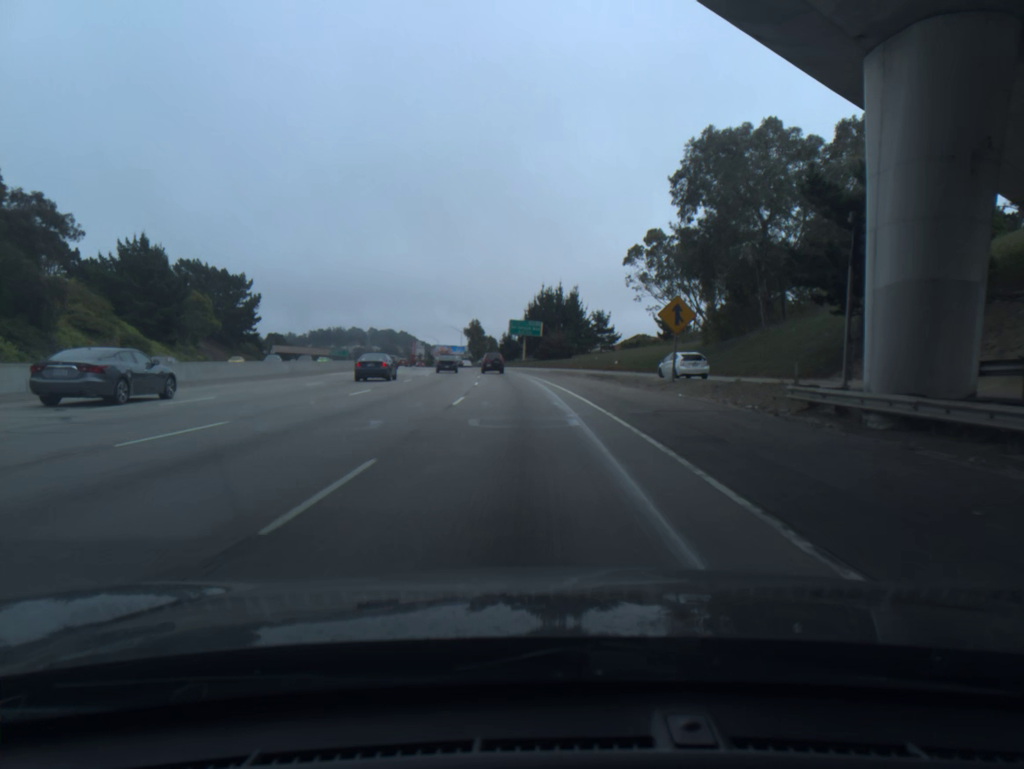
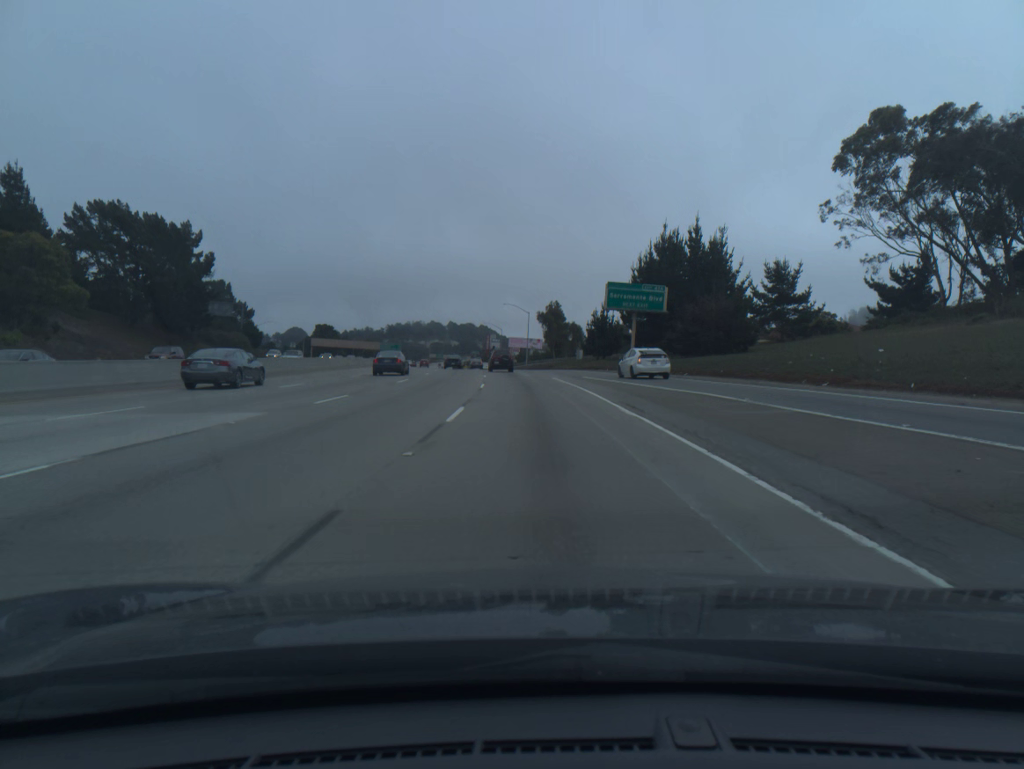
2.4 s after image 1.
(-3.6, +64.5) m; -6°
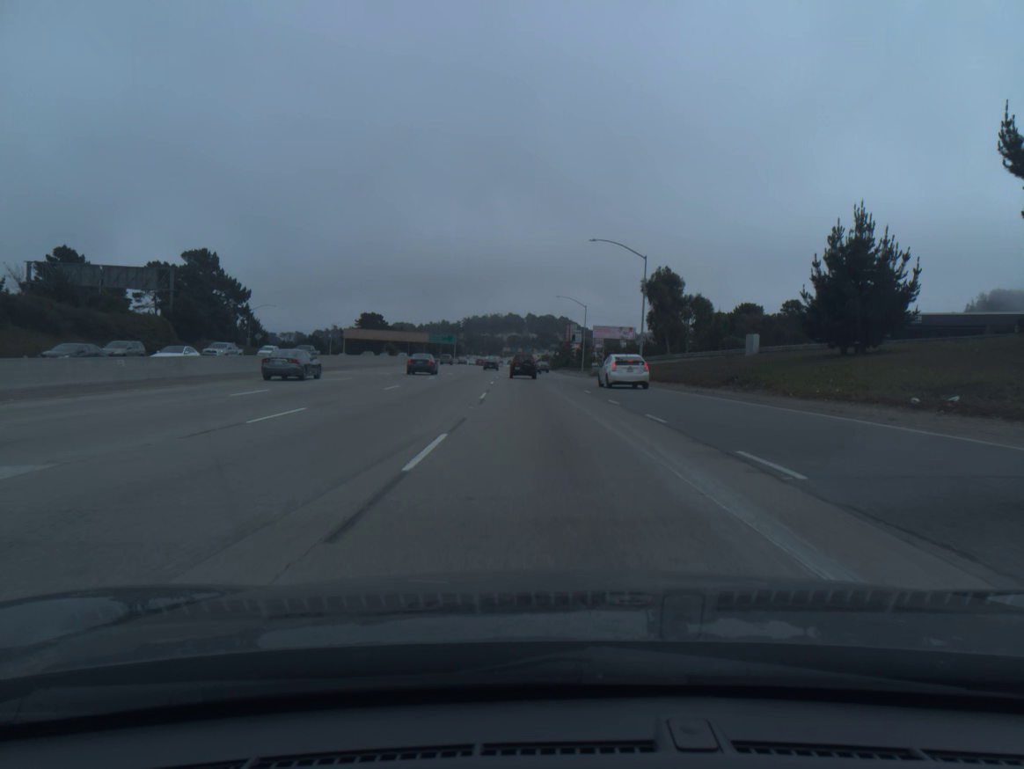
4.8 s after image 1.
(-3.3, +64.3) m; -6°
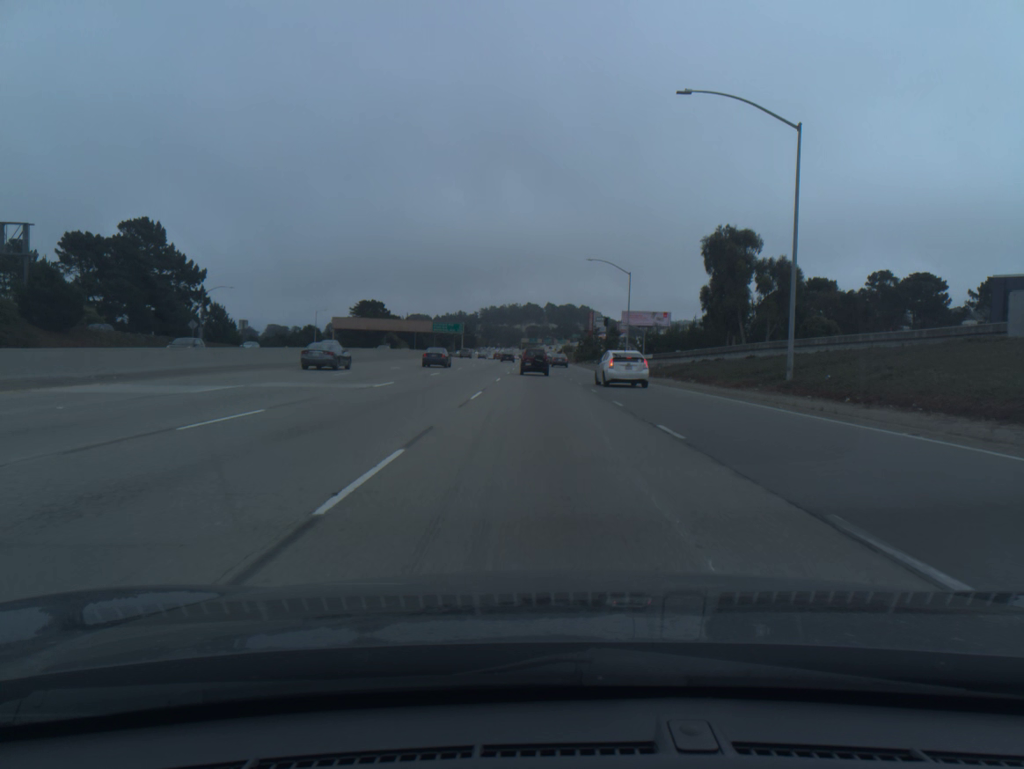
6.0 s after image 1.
(-0.5, +31.6) m; -1°
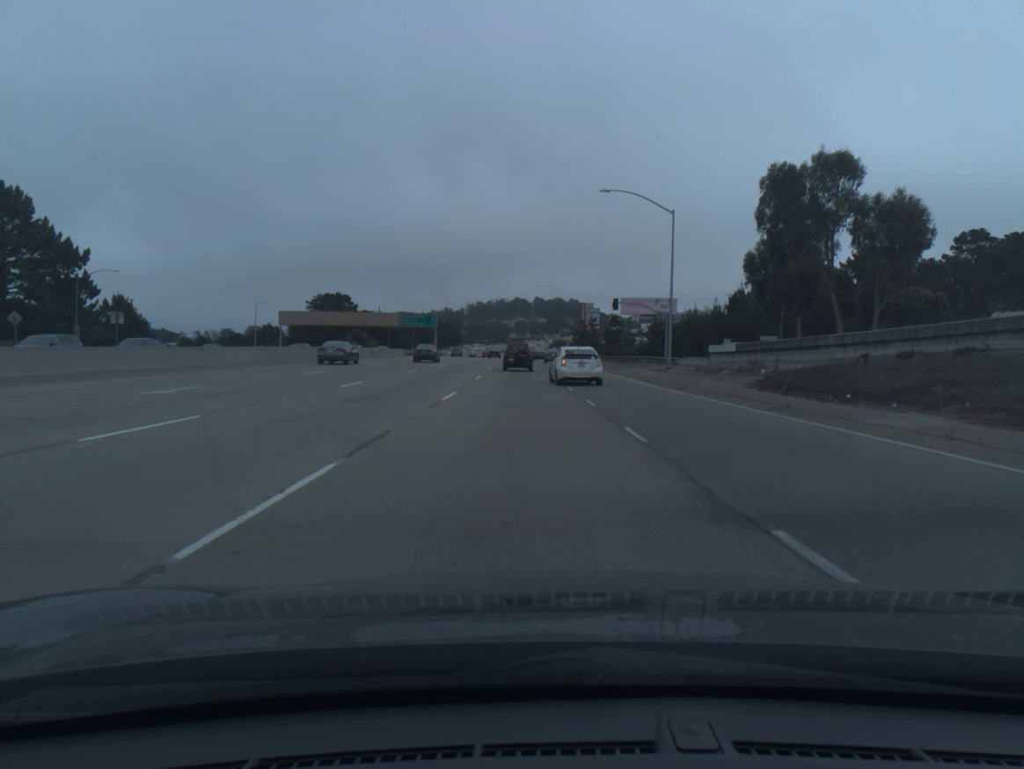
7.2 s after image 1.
(+0.1, +30.7) m; +1°
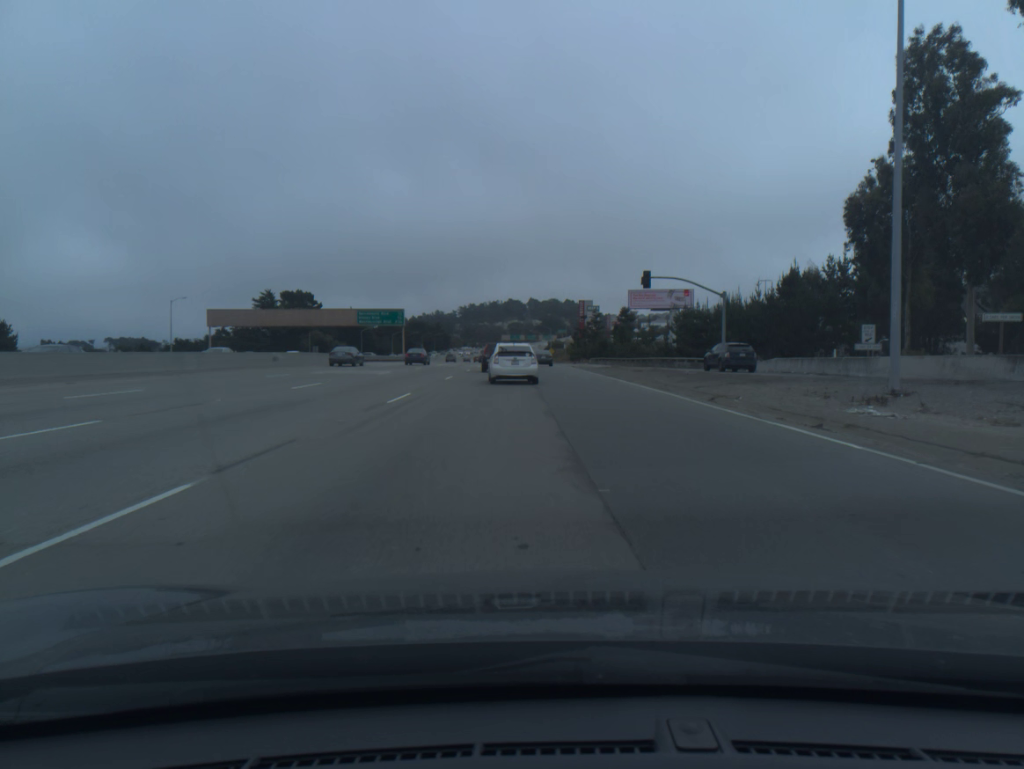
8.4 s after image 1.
(+0.2, +30.3) m; 0°
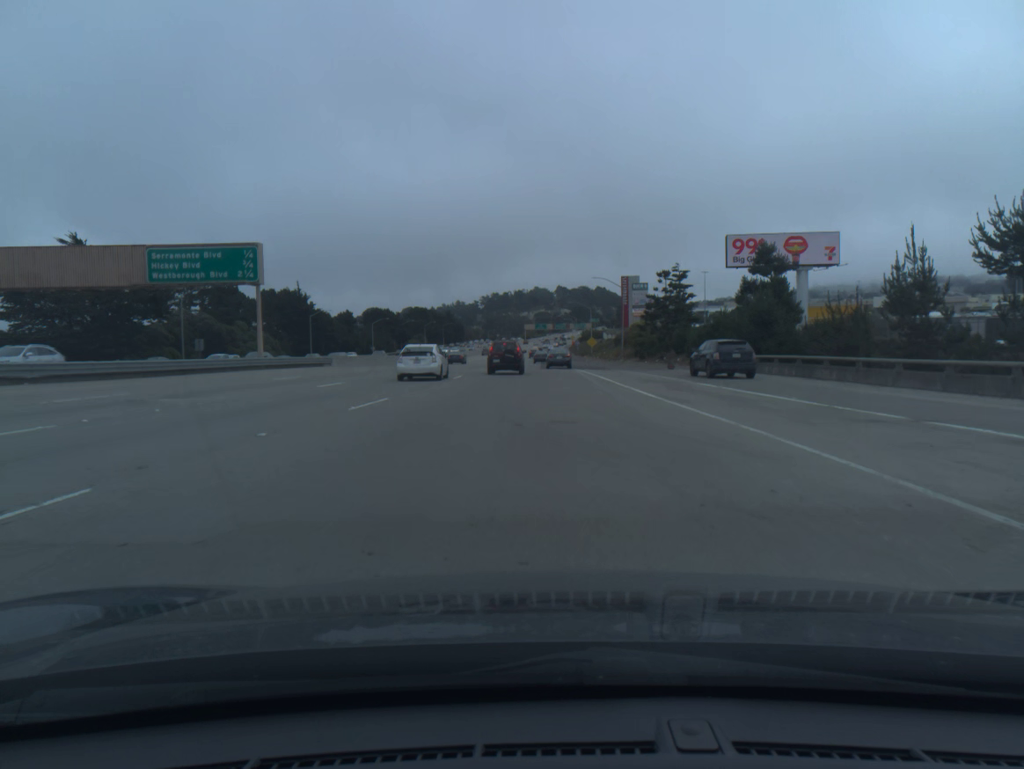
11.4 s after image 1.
(-1.2, +73.8) m; -2°
